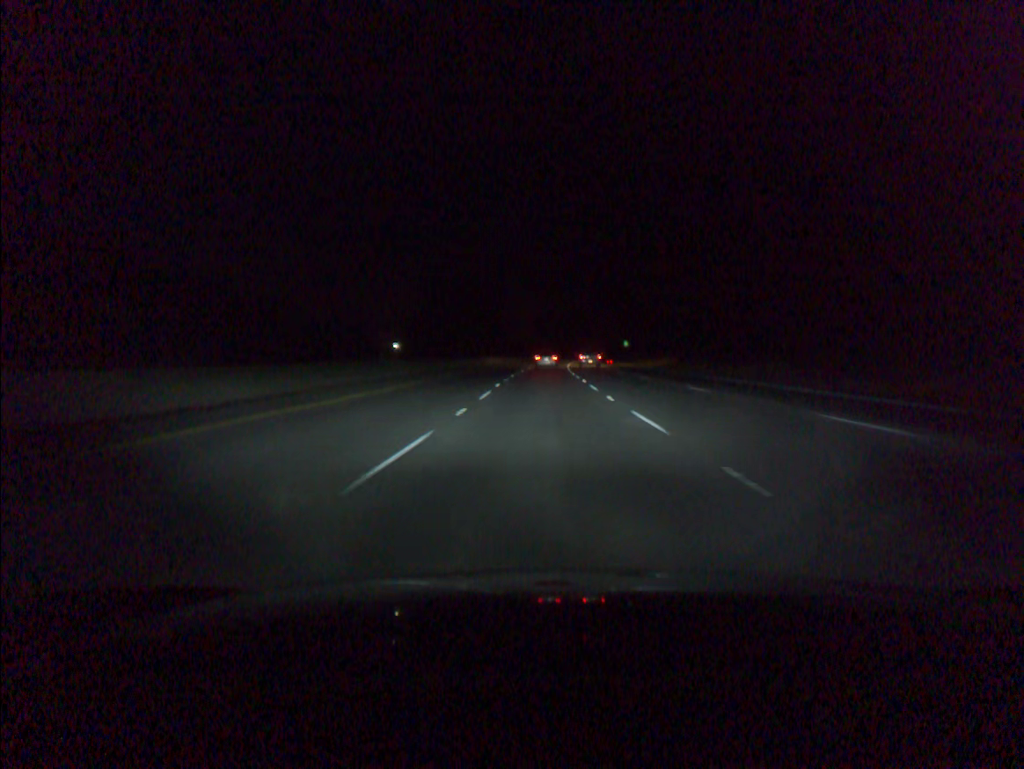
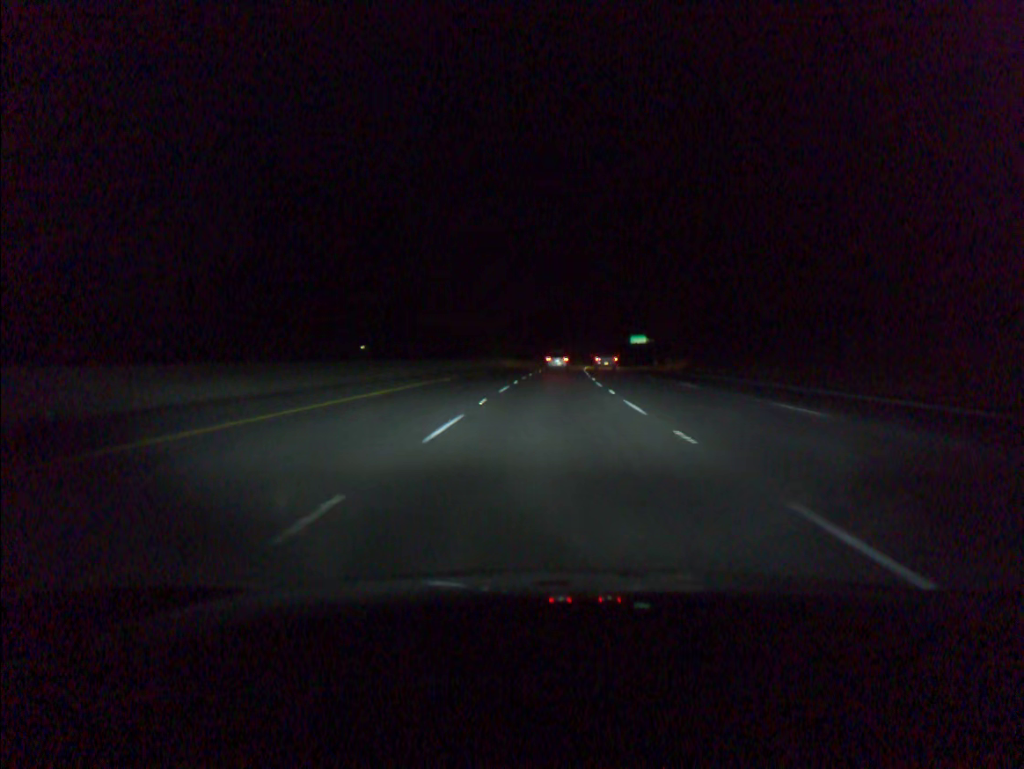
(+0.8, +83.5) m; +2°
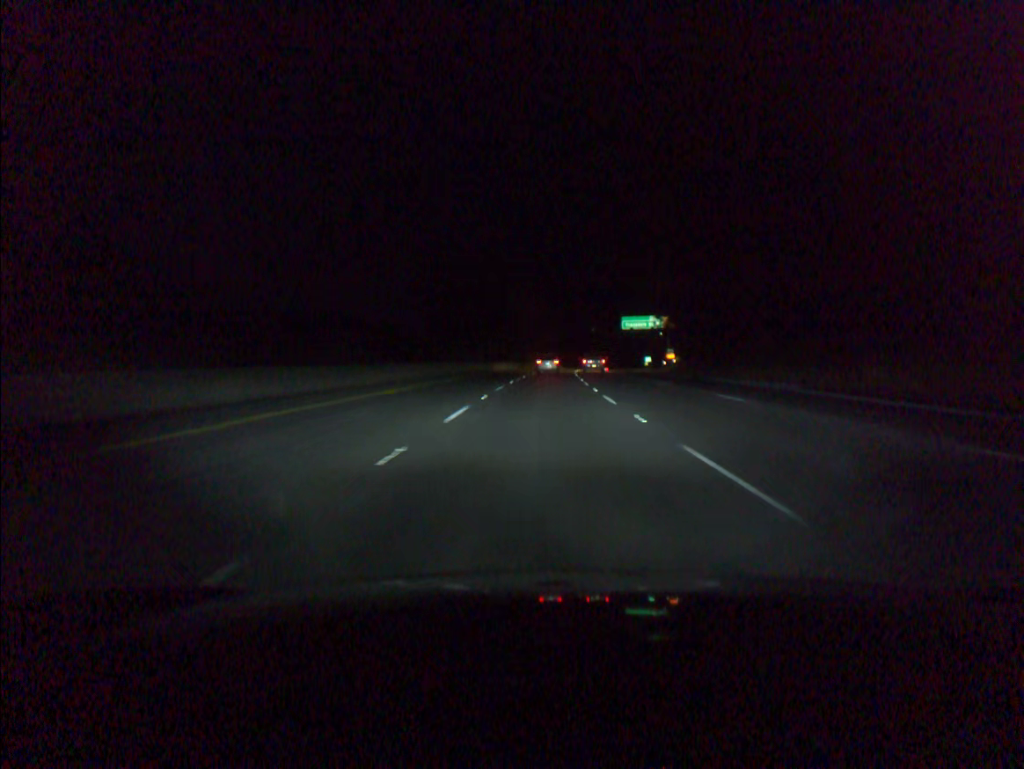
(+2.8, +83.4) m; +4°
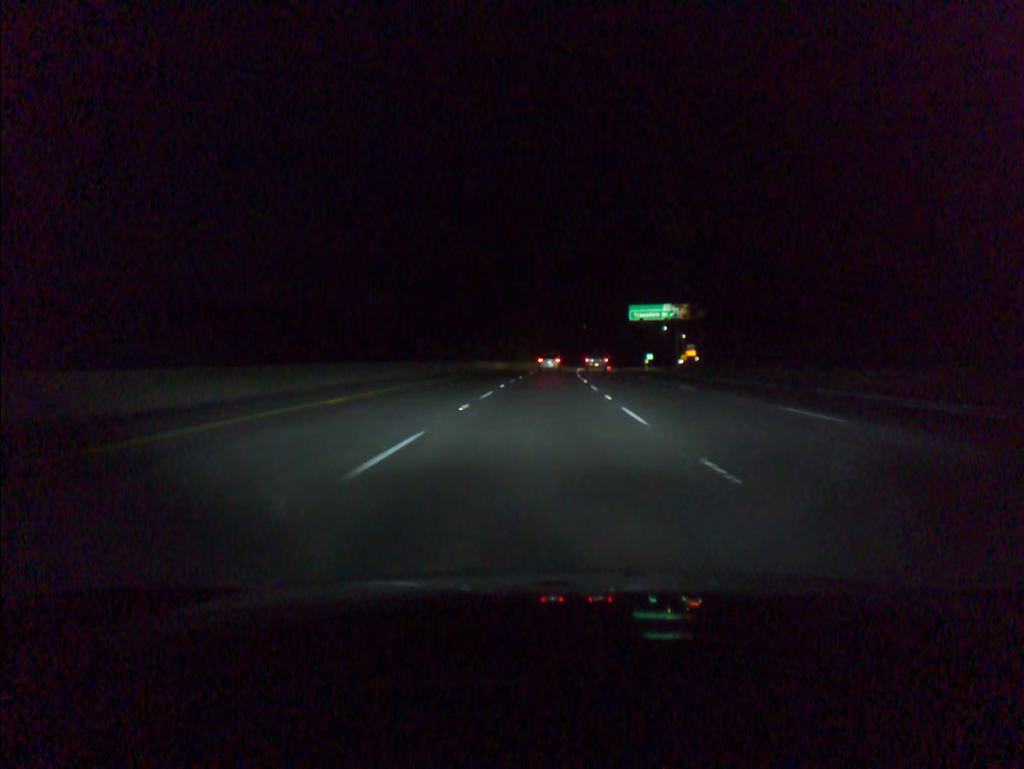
(+0.1, +21.3) m; +1°
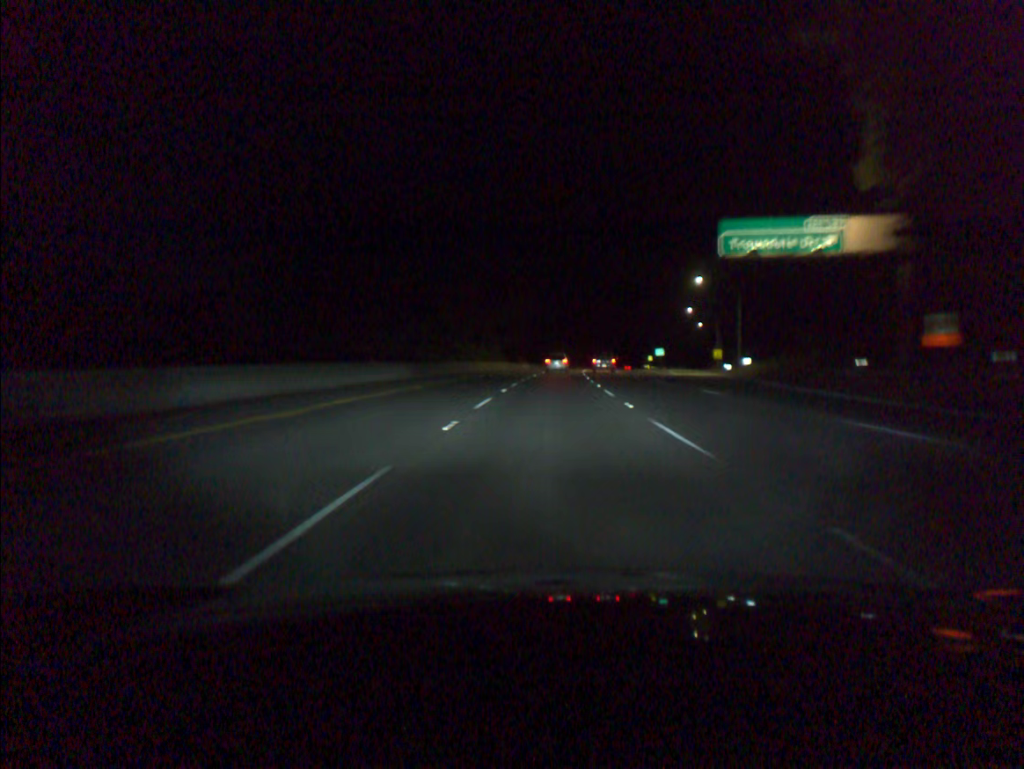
(+1.0, +62.3) m; +2°
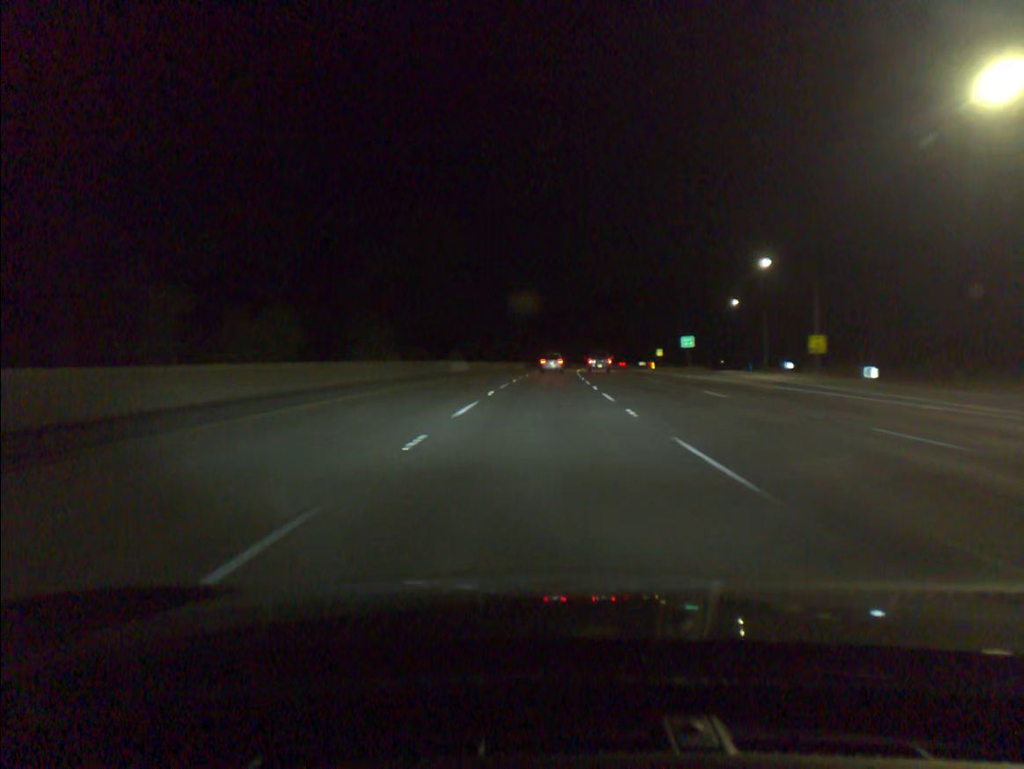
(+1.4, +60.8) m; +3°
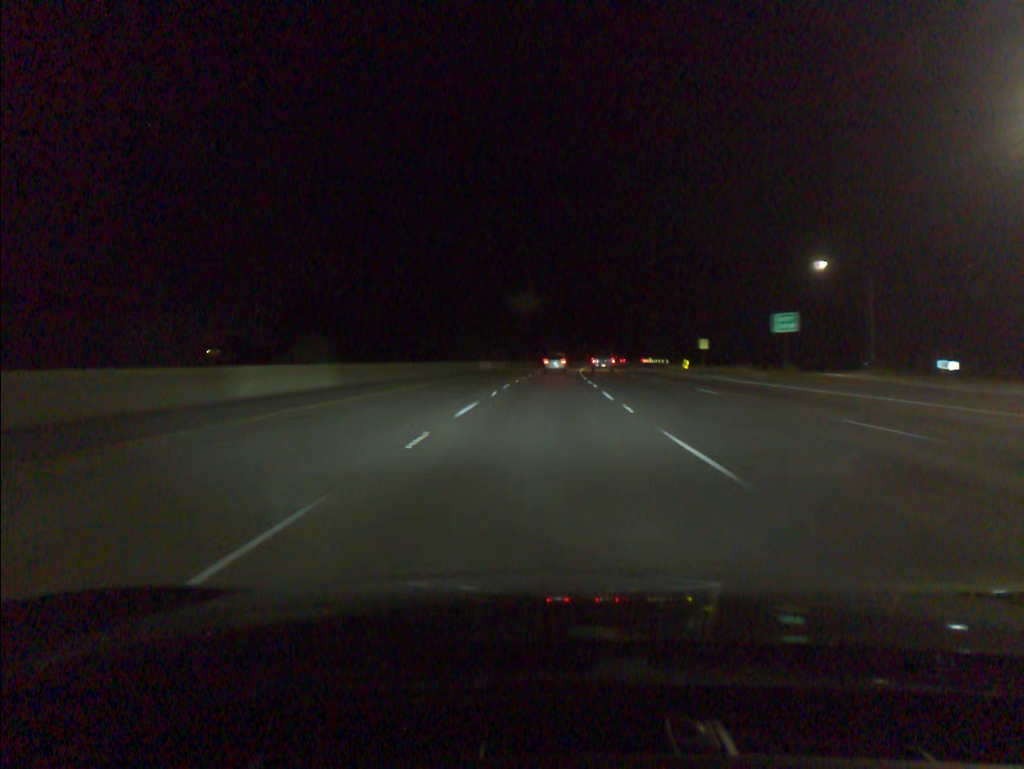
(+0.5, +42.8) m; +1°
